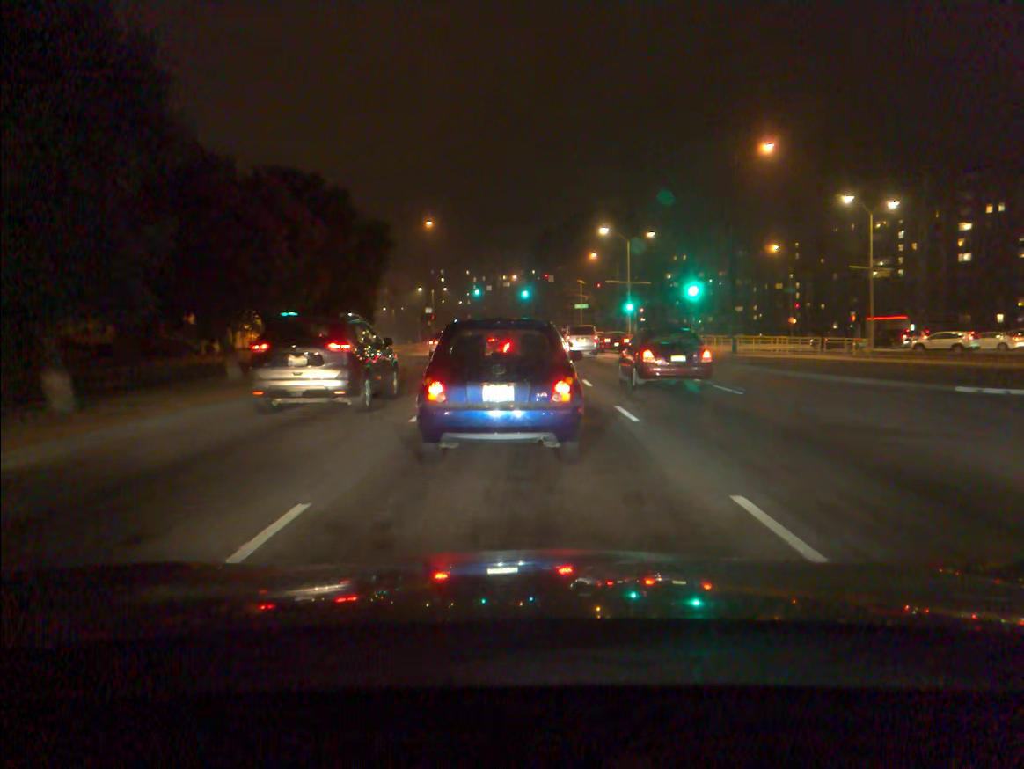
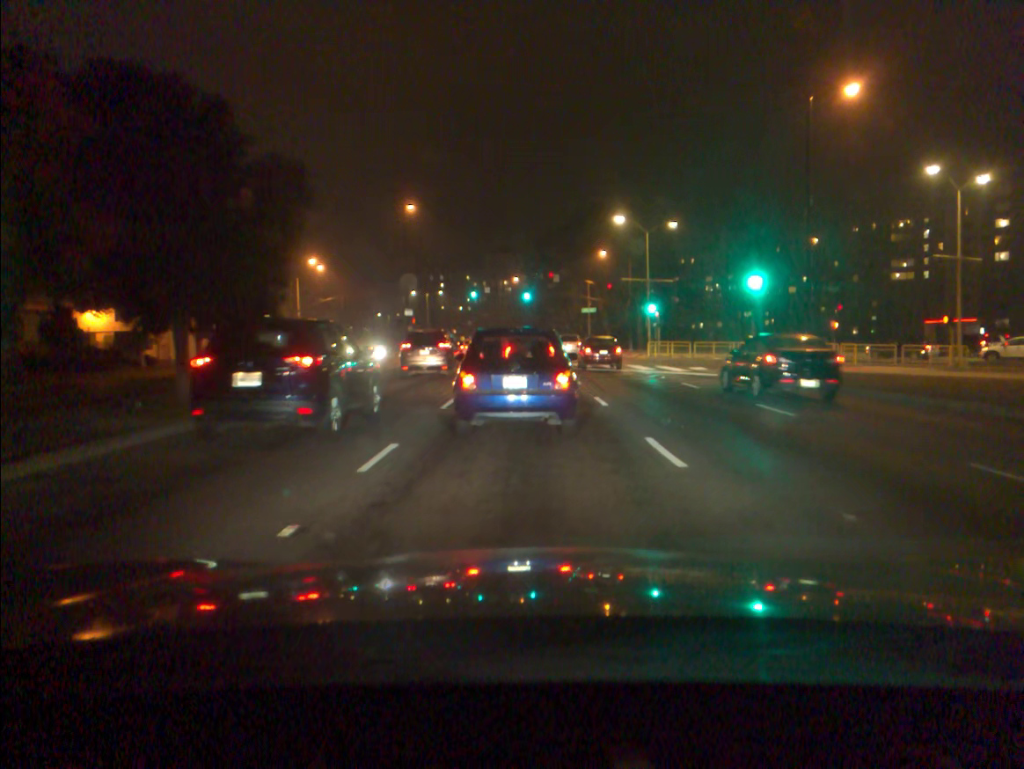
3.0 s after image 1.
(0.0, +11.3) m; 0°
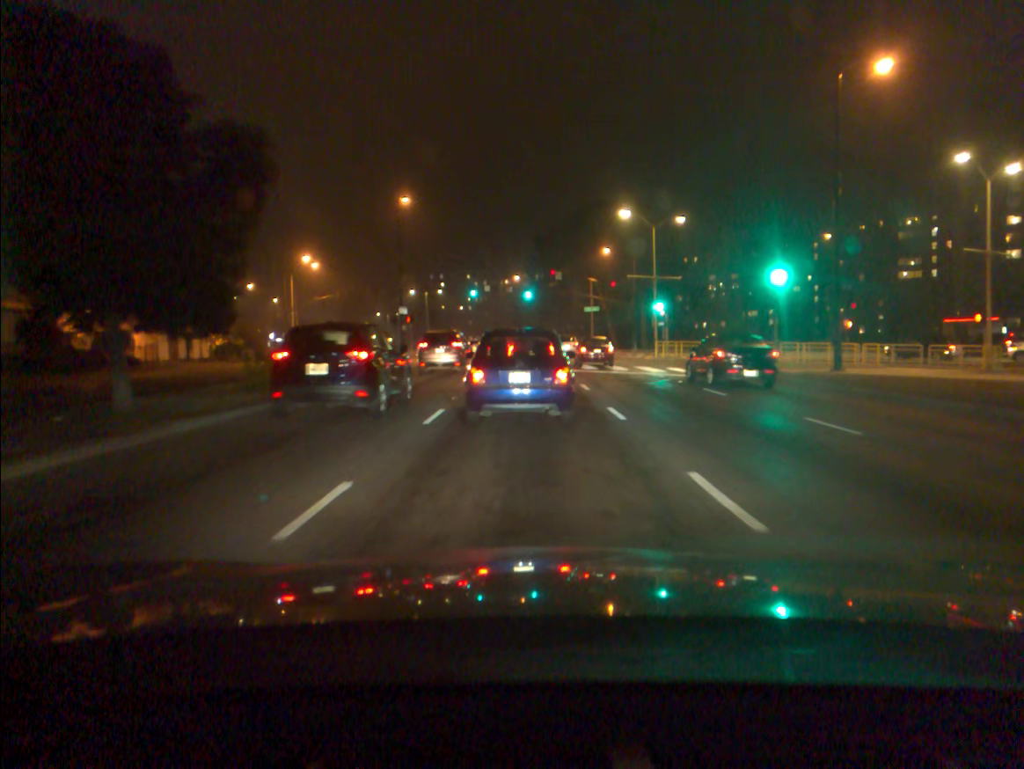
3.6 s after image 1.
(0.0, +2.7) m; 0°
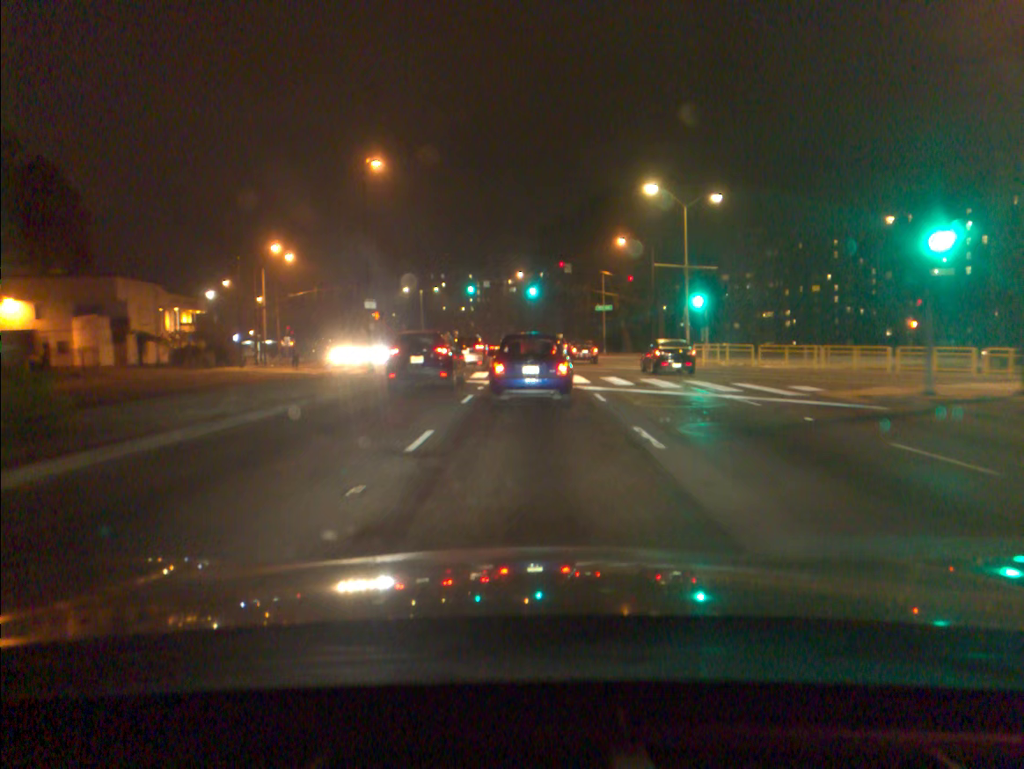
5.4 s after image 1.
(0.0, +10.5) m; 0°
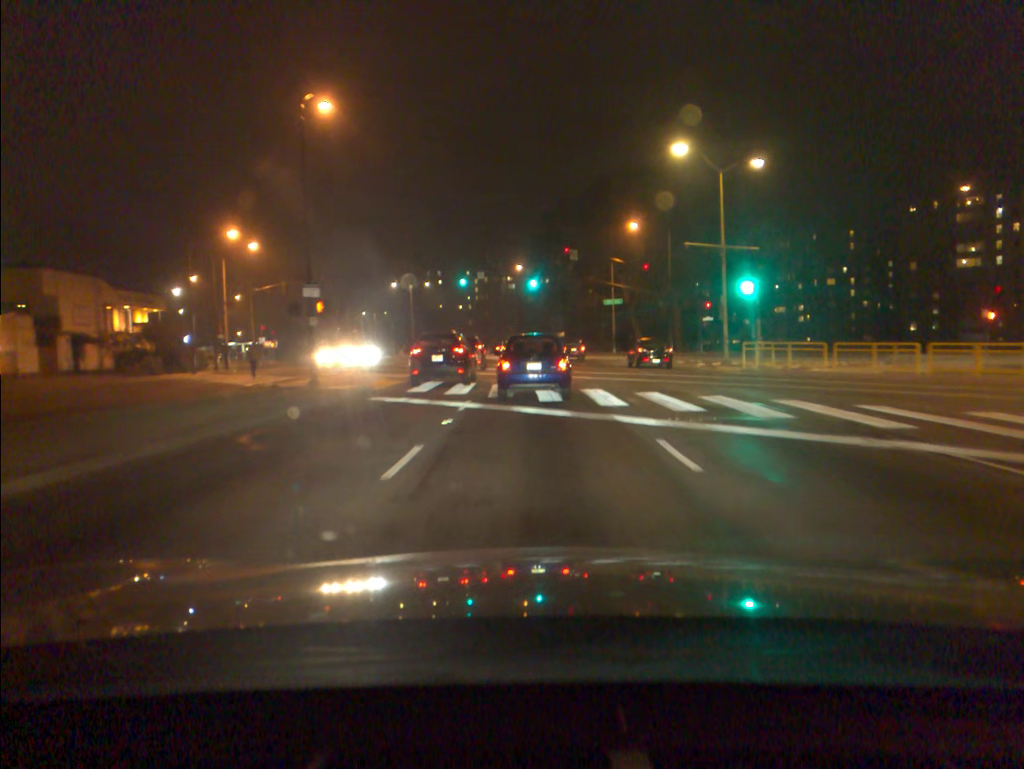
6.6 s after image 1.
(0.0, +9.3) m; 0°
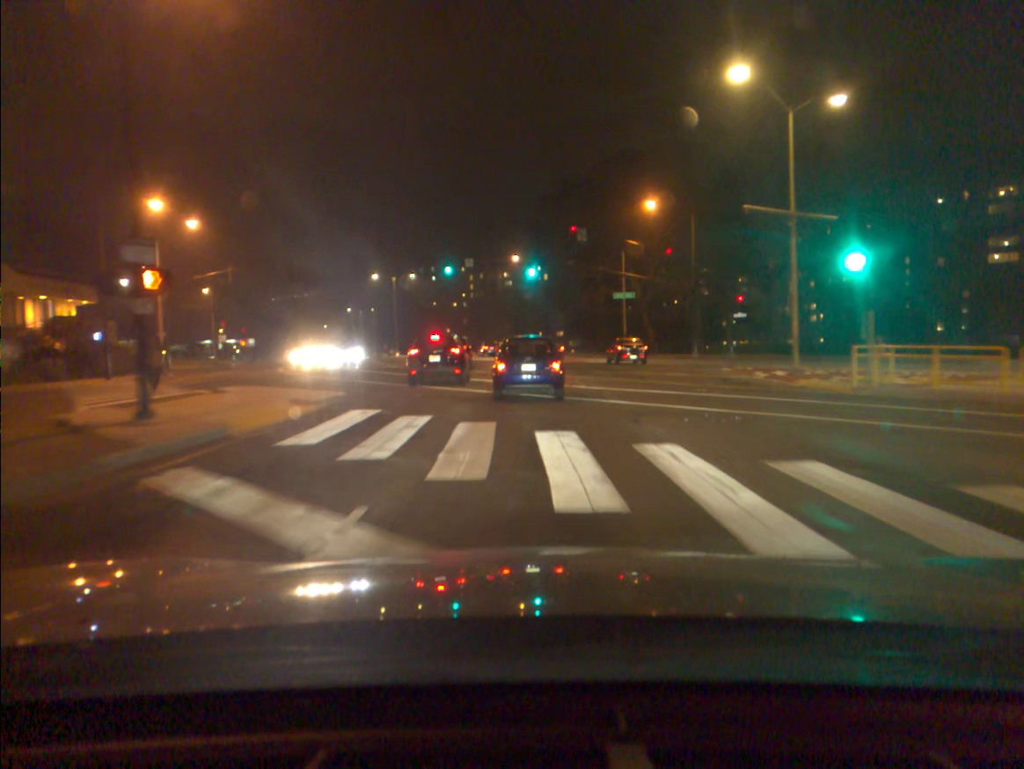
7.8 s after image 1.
(0.0, +11.1) m; 0°
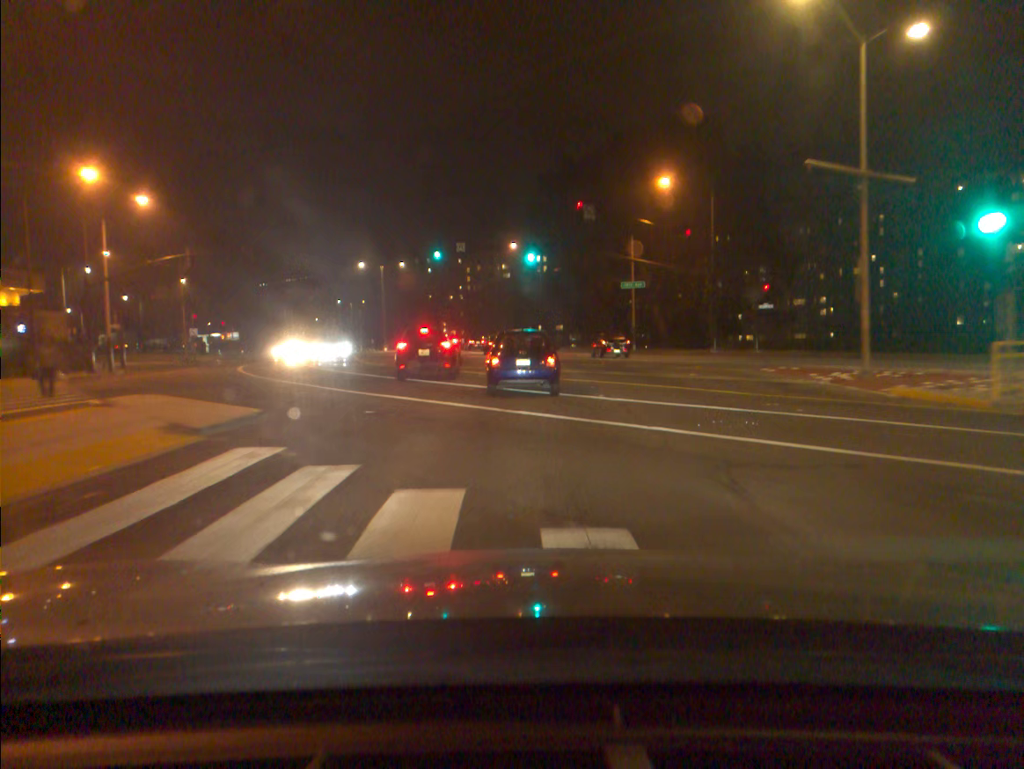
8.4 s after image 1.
(0.0, +6.2) m; 0°
